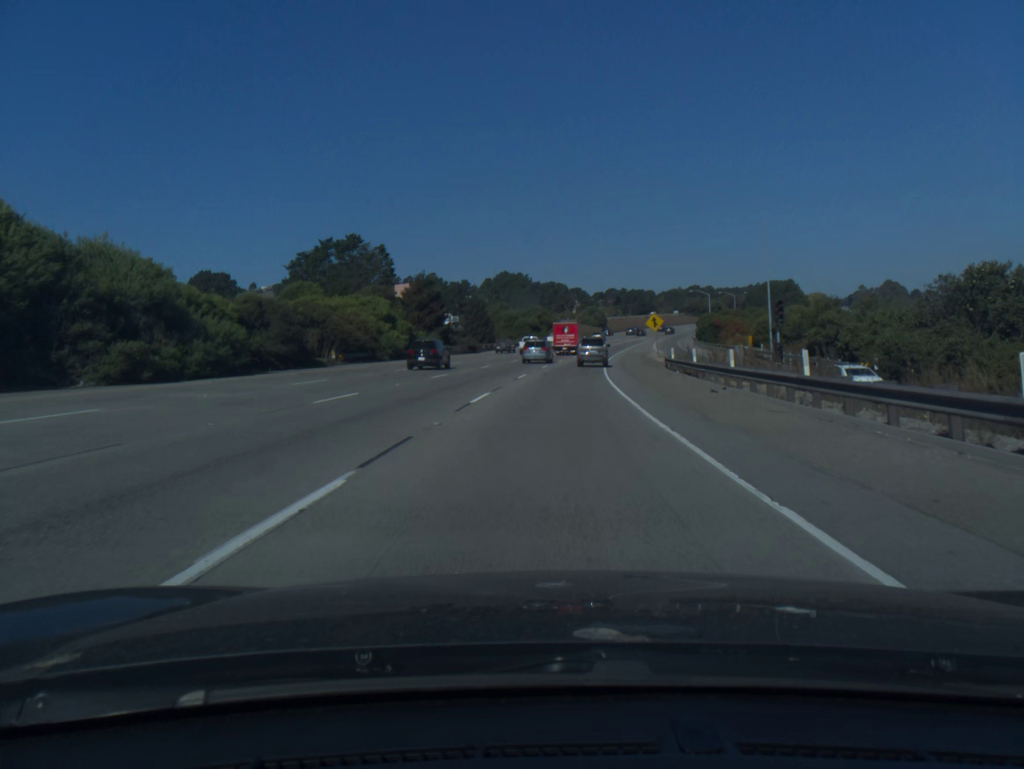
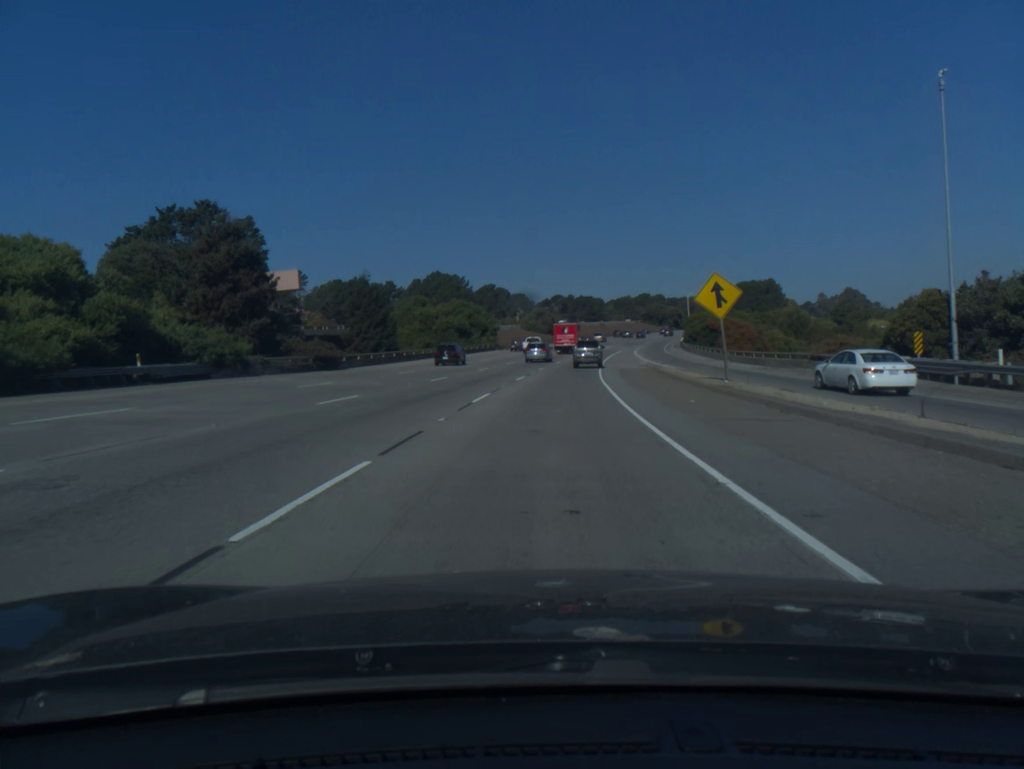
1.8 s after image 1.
(+1.6, +42.2) m; +4°
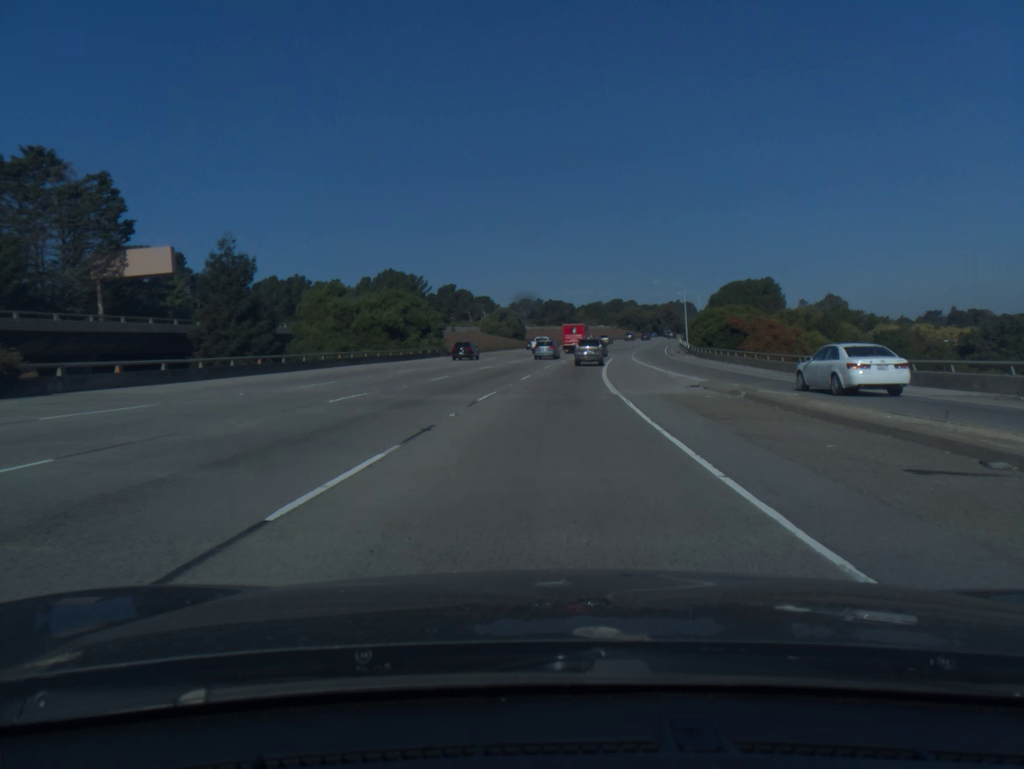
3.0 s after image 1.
(+0.6, +28.2) m; +2°
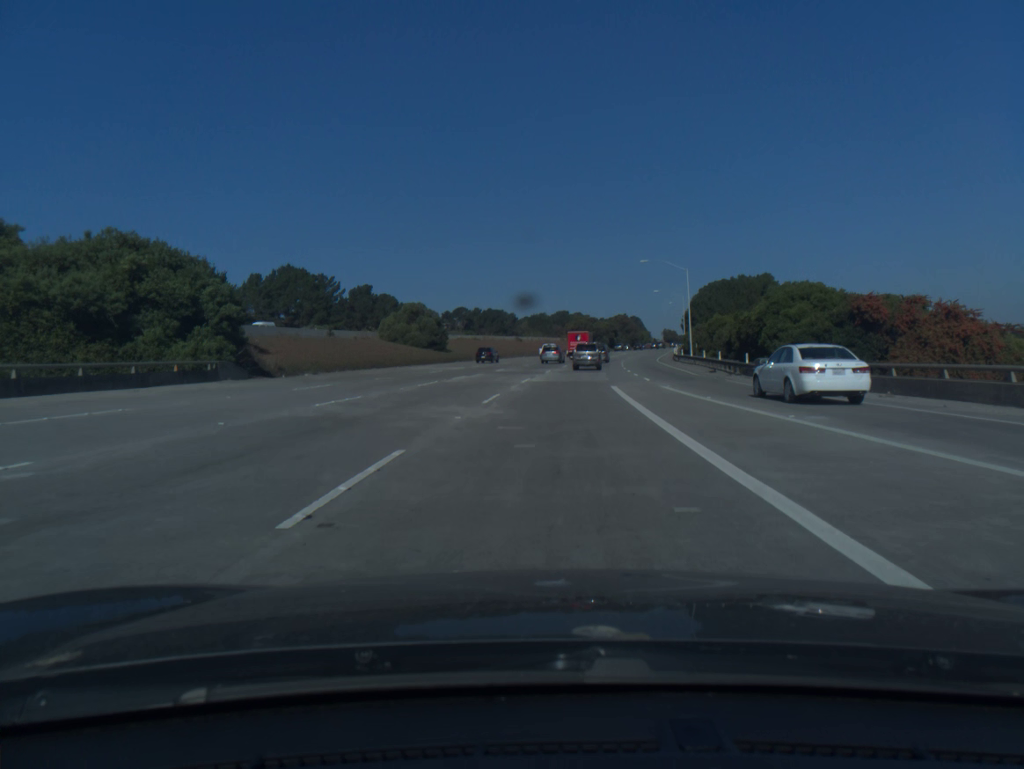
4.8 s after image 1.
(+1.4, +42.8) m; +4°
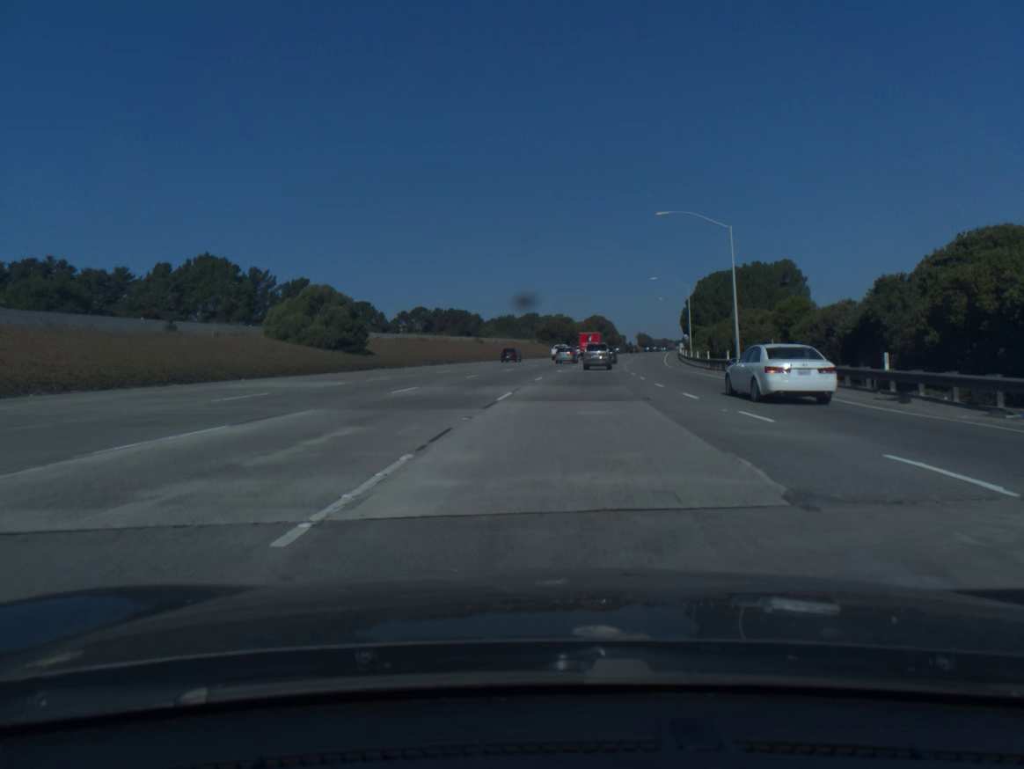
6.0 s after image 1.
(+0.6, +28.9) m; +2°
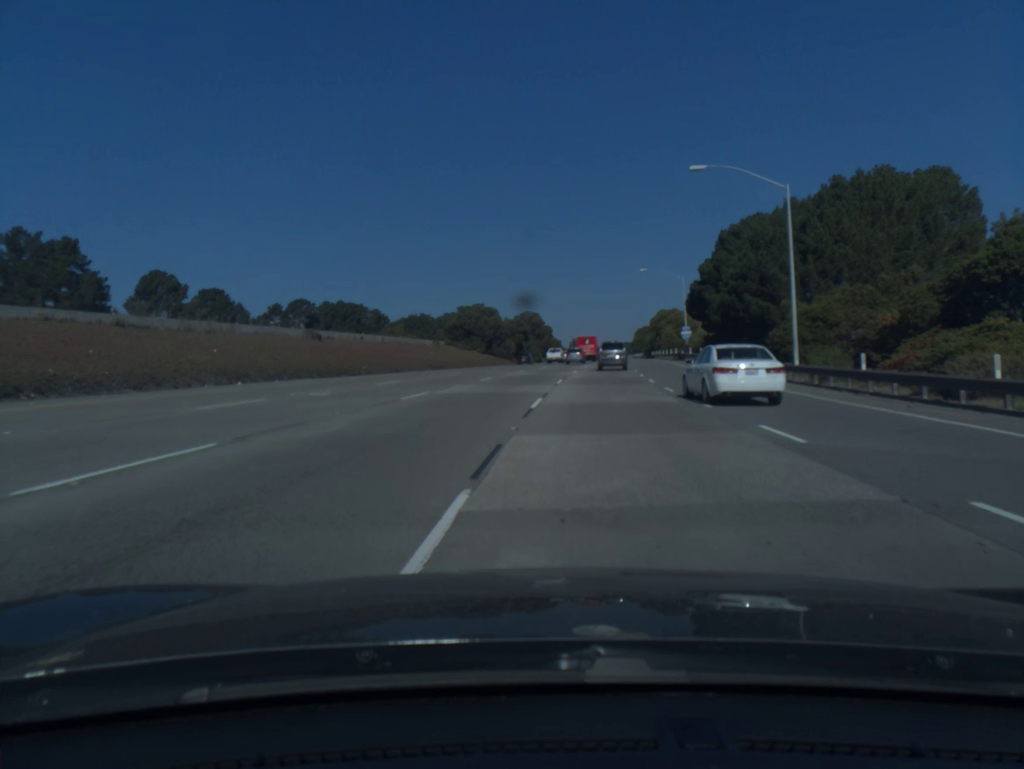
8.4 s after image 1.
(+2.9, +60.7) m; +5°
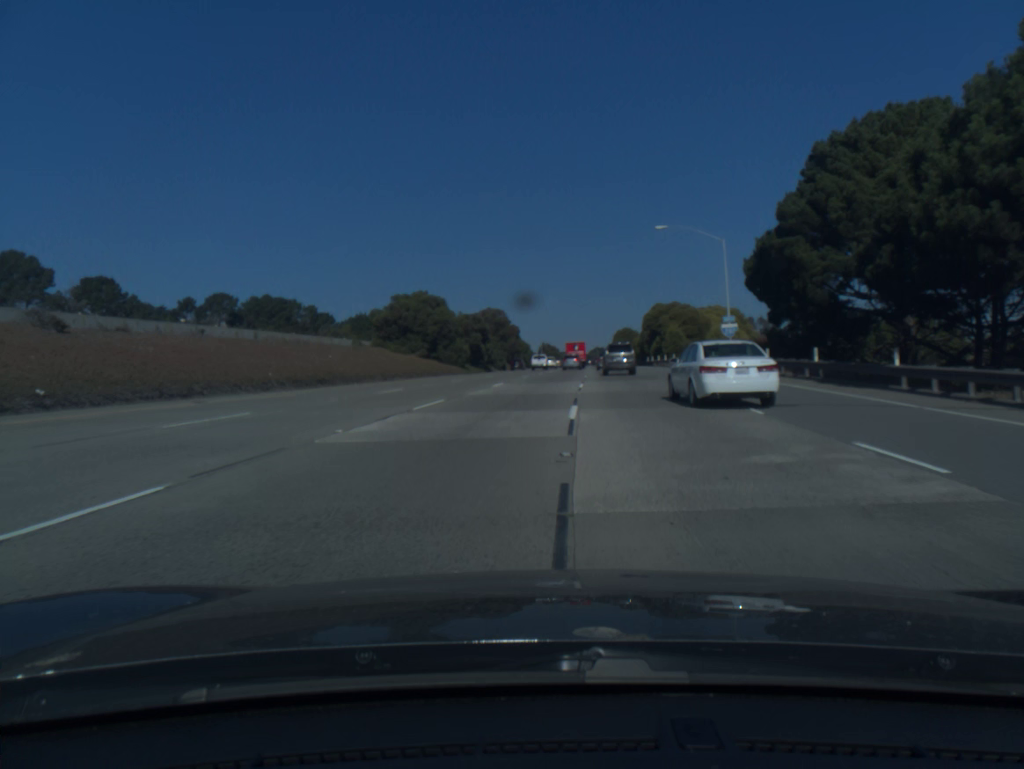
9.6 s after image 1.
(+0.7, +32.0) m; +2°
